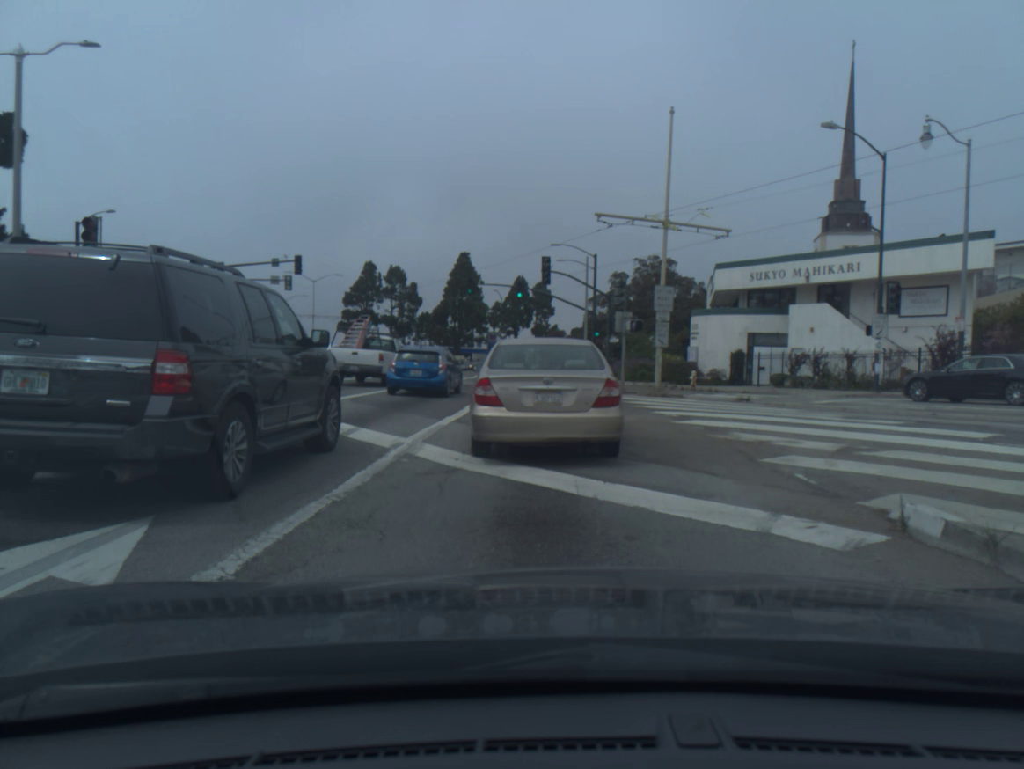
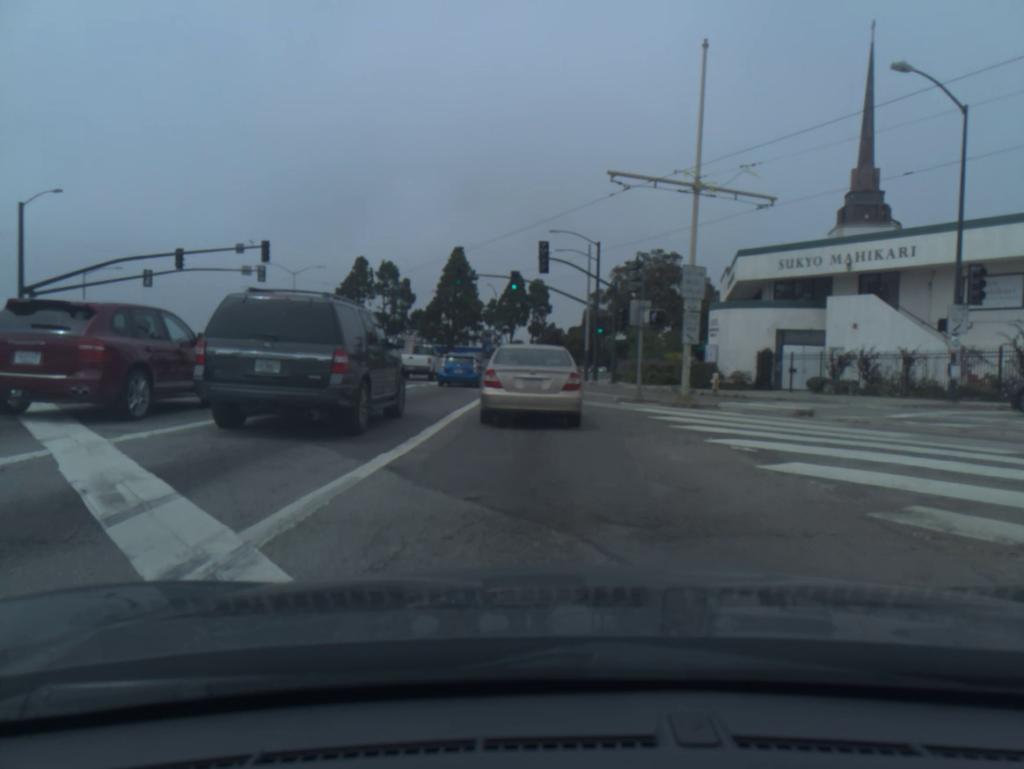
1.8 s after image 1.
(0.0, +5.7) m; 0°
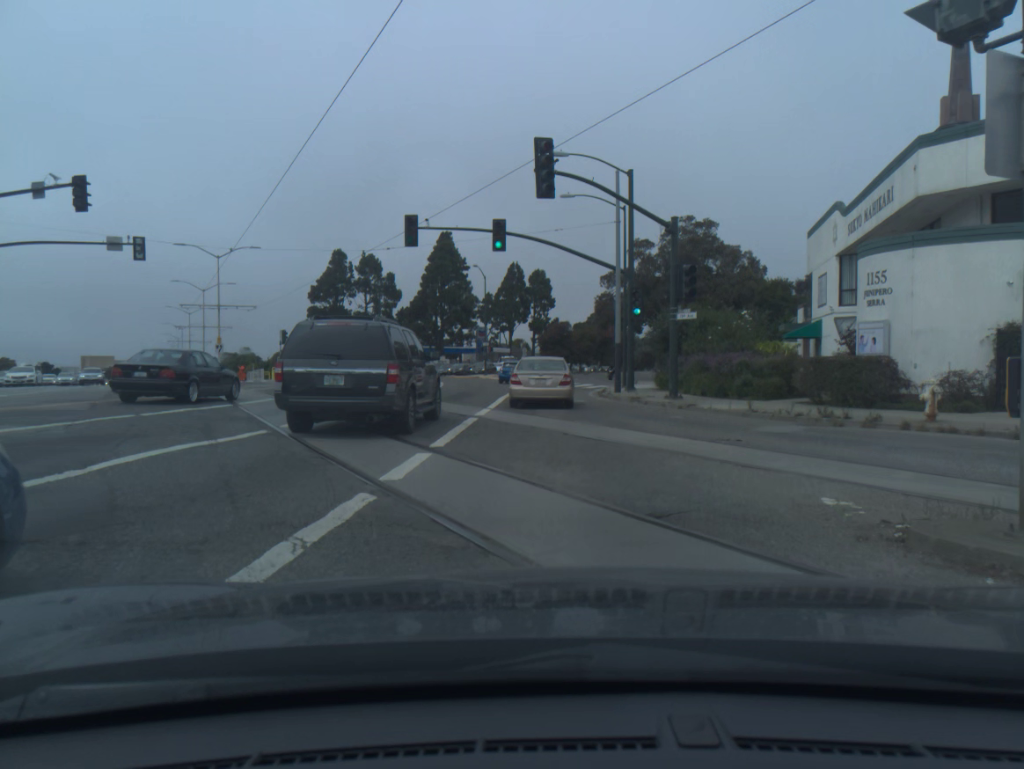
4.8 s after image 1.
(-0.2, +18.8) m; -1°
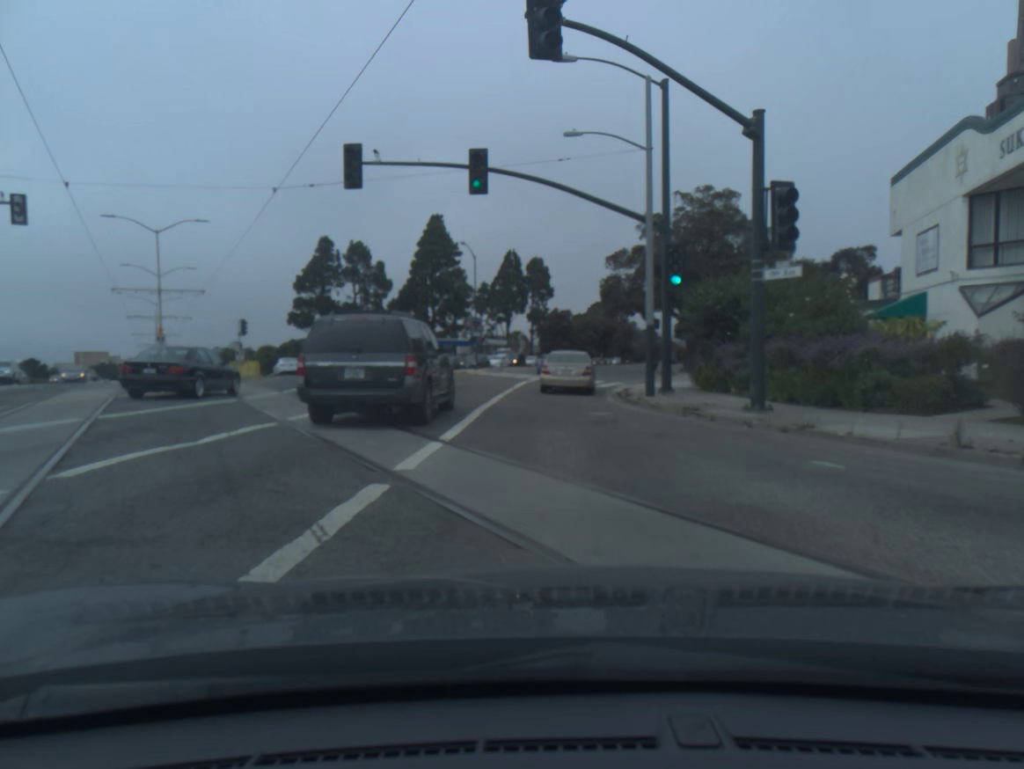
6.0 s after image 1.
(+0.1, +10.0) m; 0°
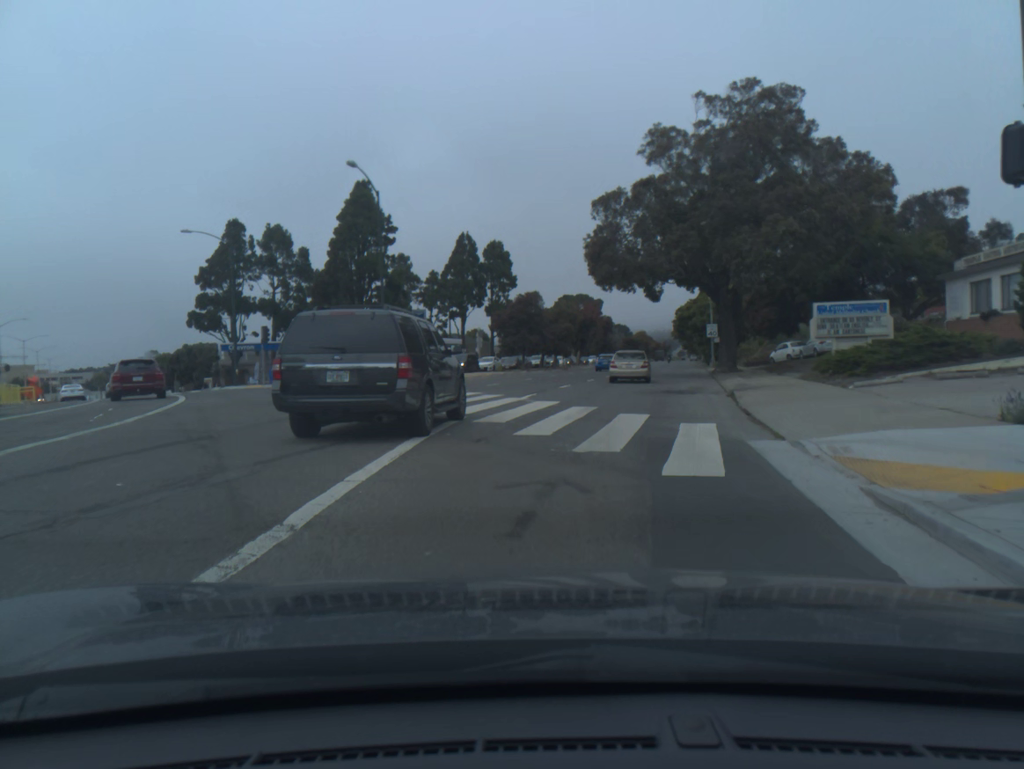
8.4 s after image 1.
(+0.5, +25.2) m; +2°
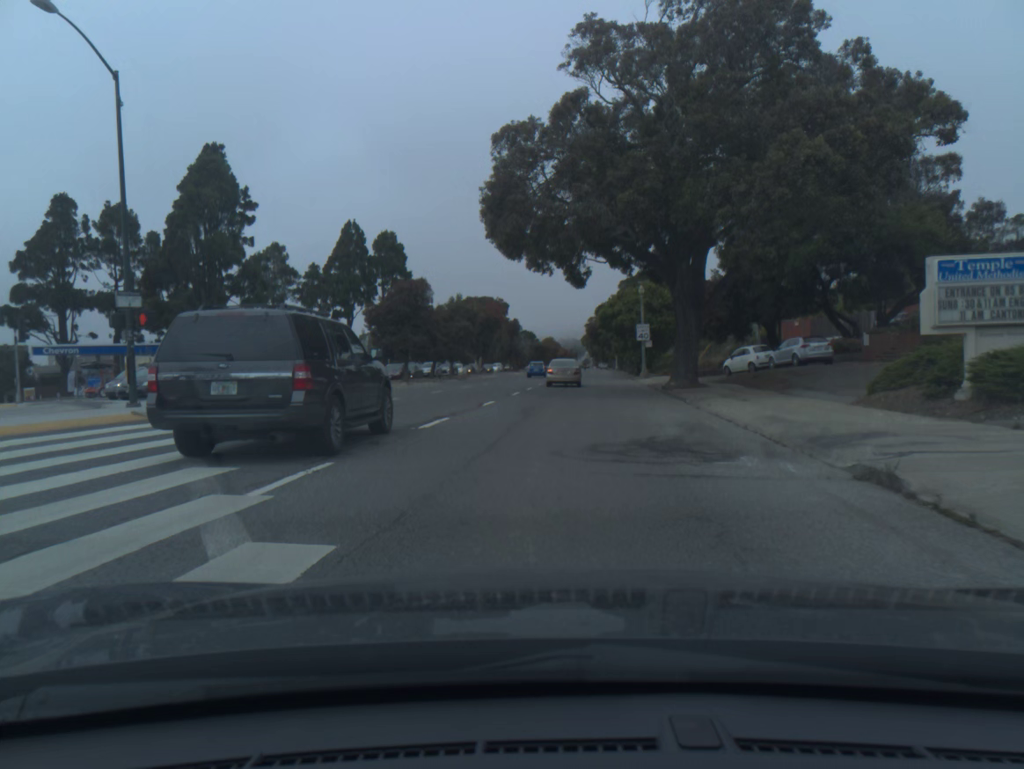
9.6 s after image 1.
(+1.1, +15.0) m; +7°
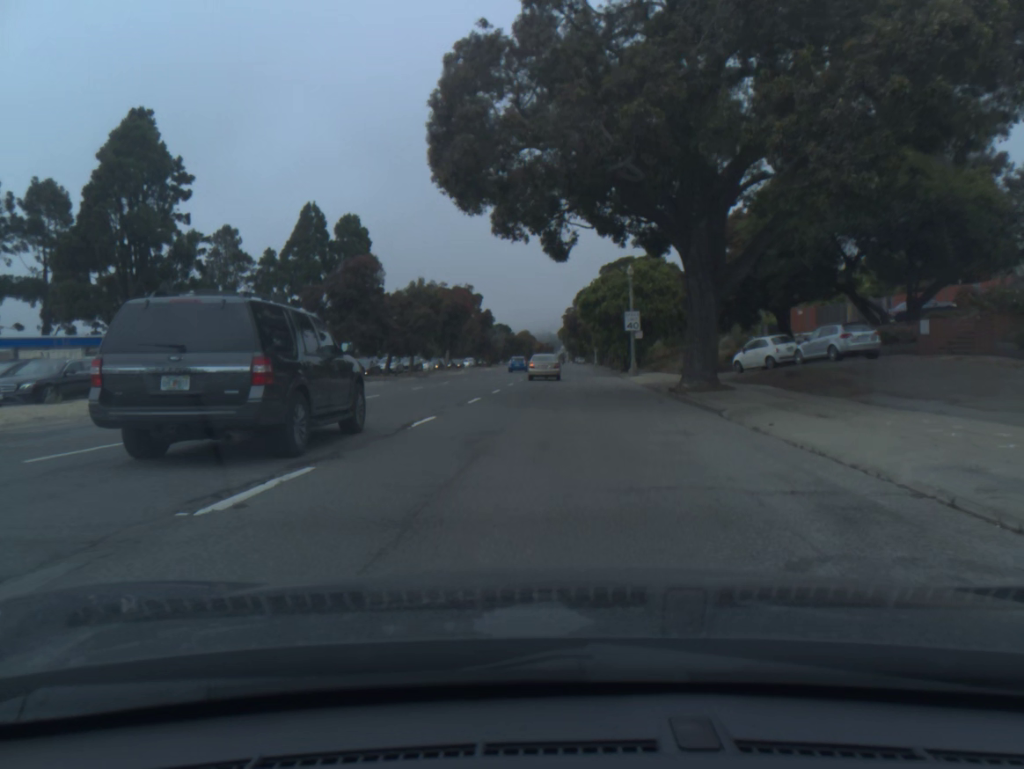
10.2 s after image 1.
(+0.1, +8.1) m; +2°
